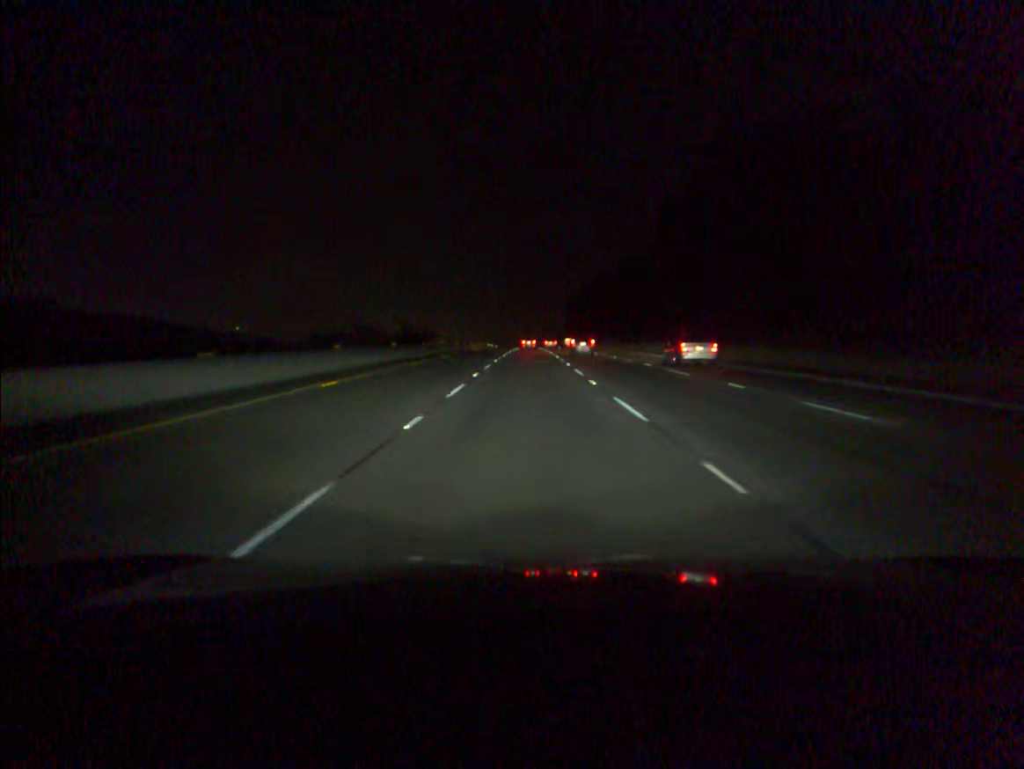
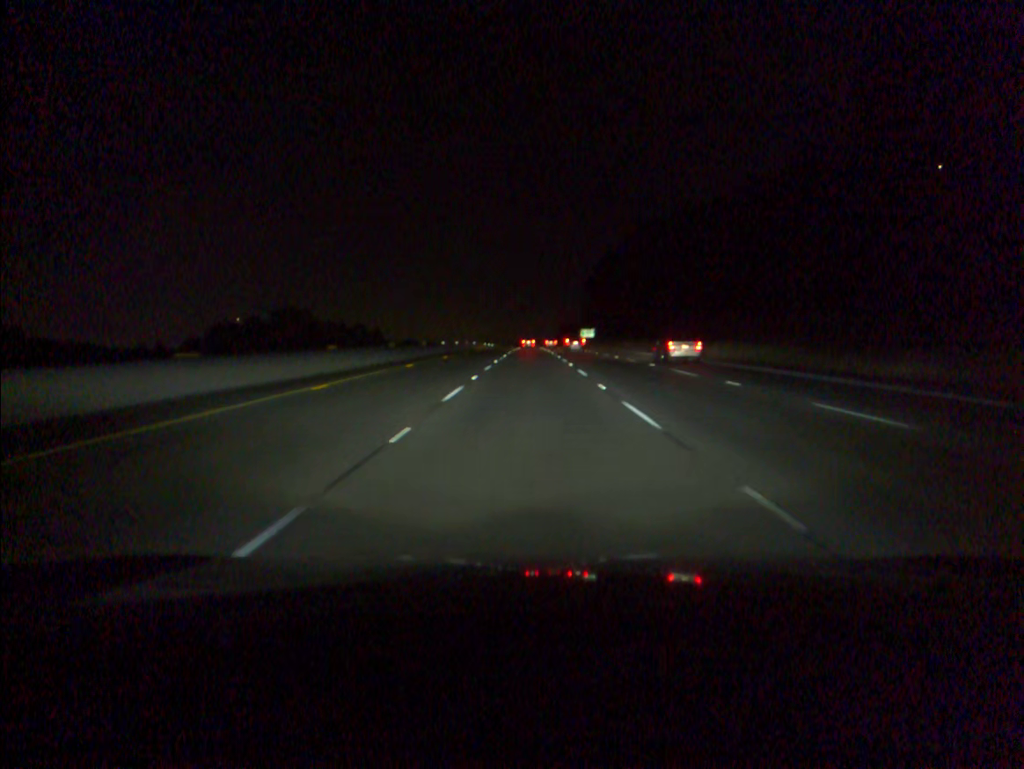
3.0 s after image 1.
(-0.1, +88.7) m; 0°
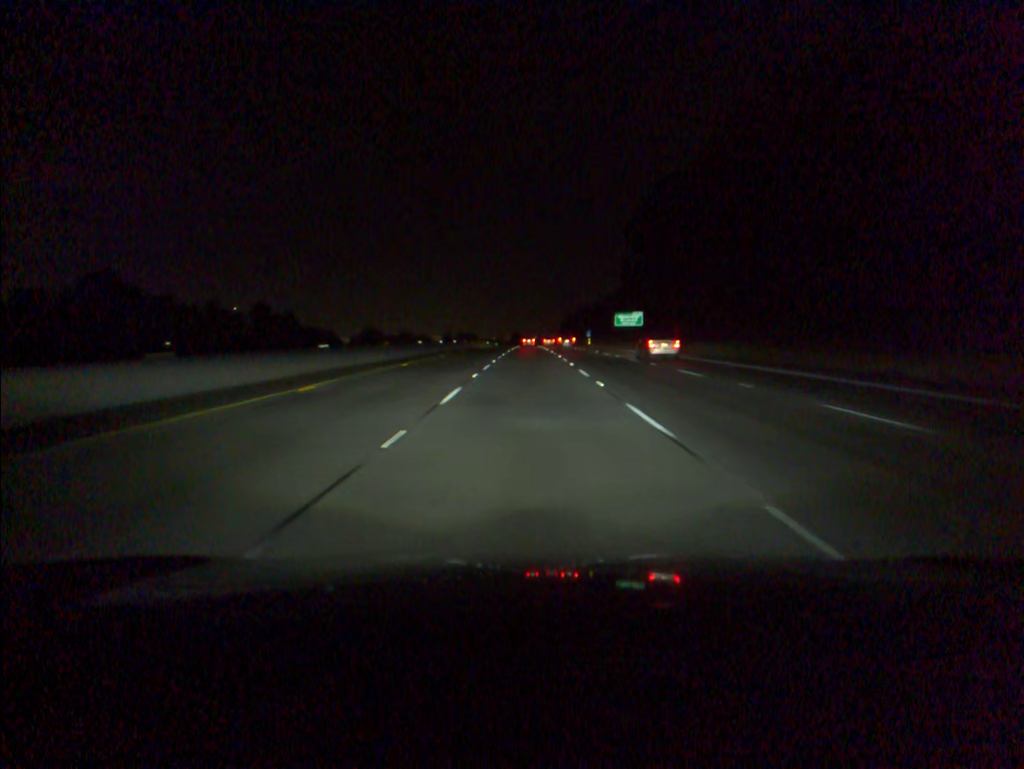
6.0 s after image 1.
(0.0, +88.9) m; 0°
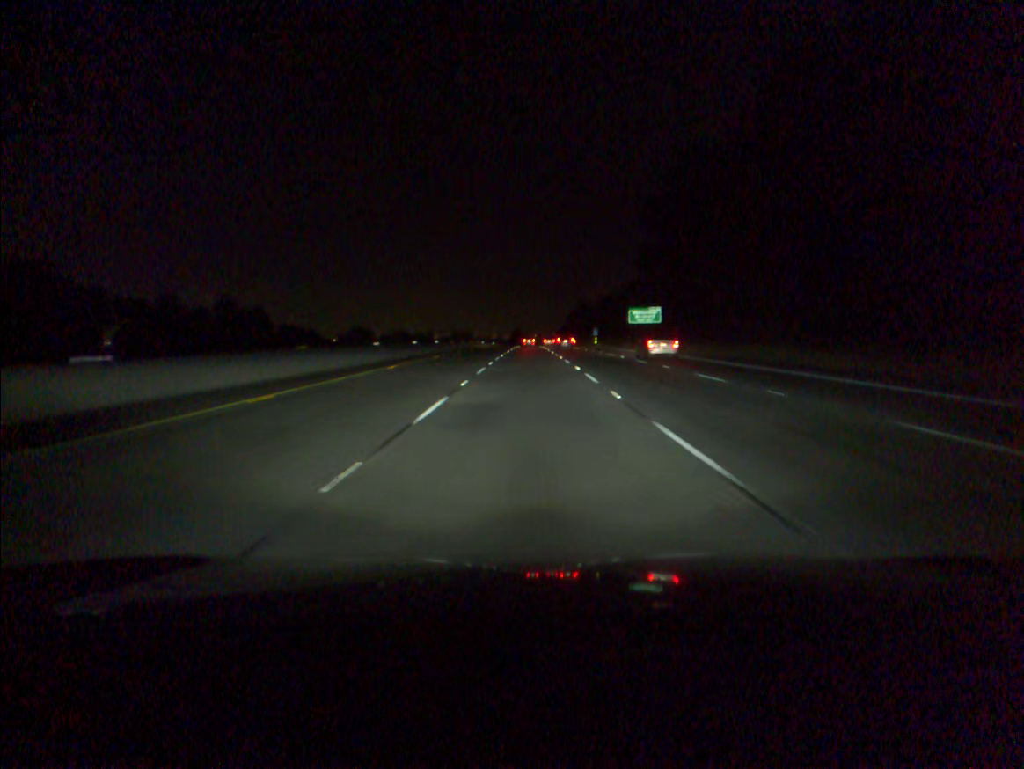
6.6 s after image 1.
(0.0, +17.8) m; 0°
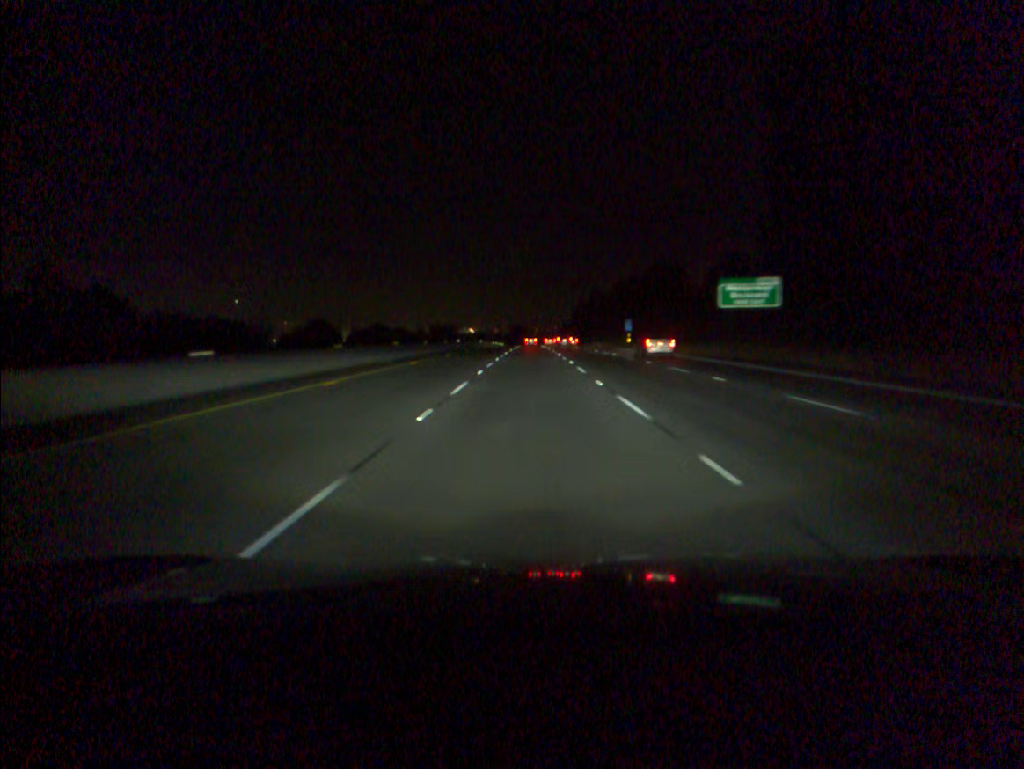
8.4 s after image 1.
(0.0, +53.3) m; 0°
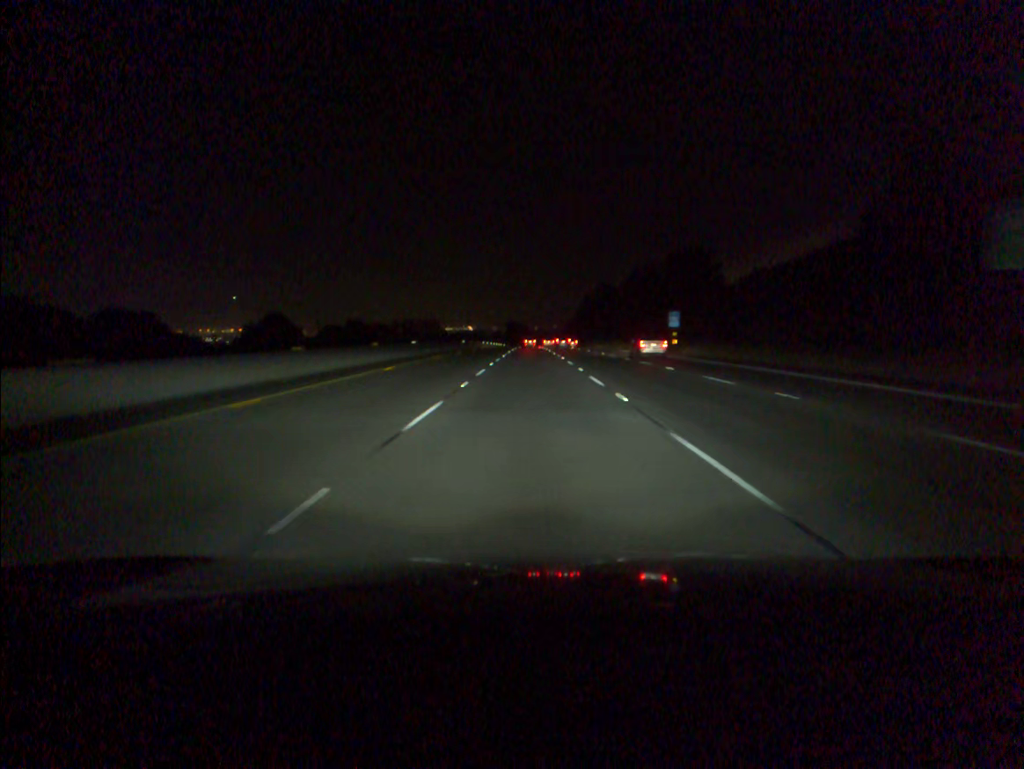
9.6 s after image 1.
(0.0, +35.5) m; 0°
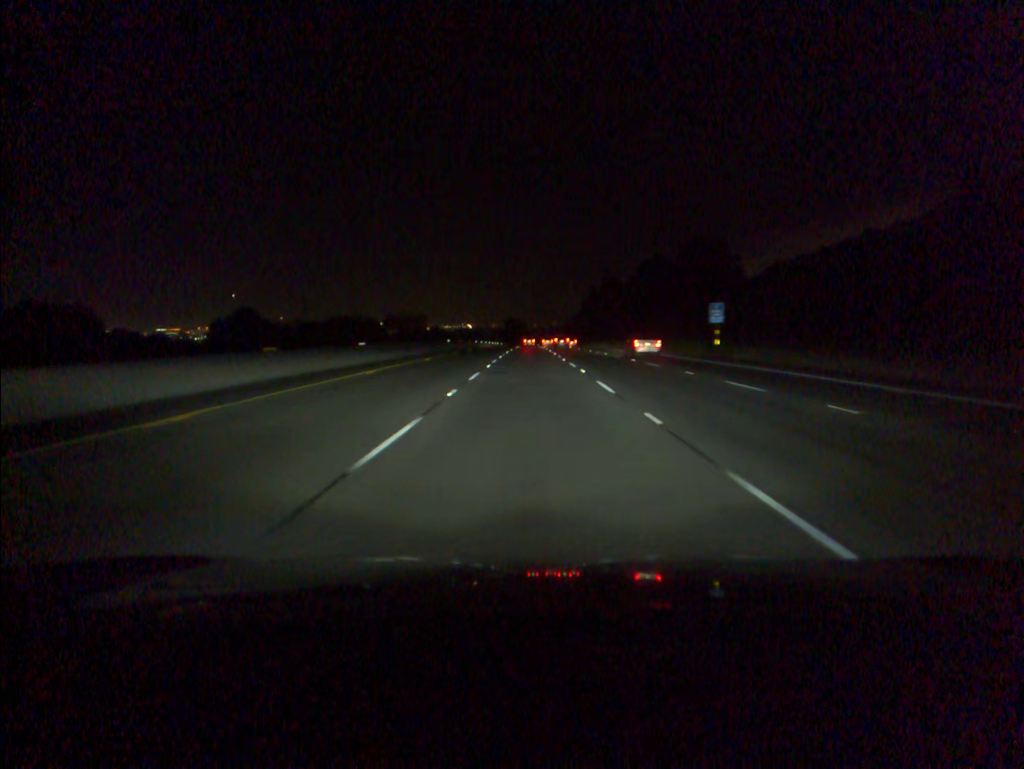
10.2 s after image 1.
(0.0, +17.8) m; 0°
